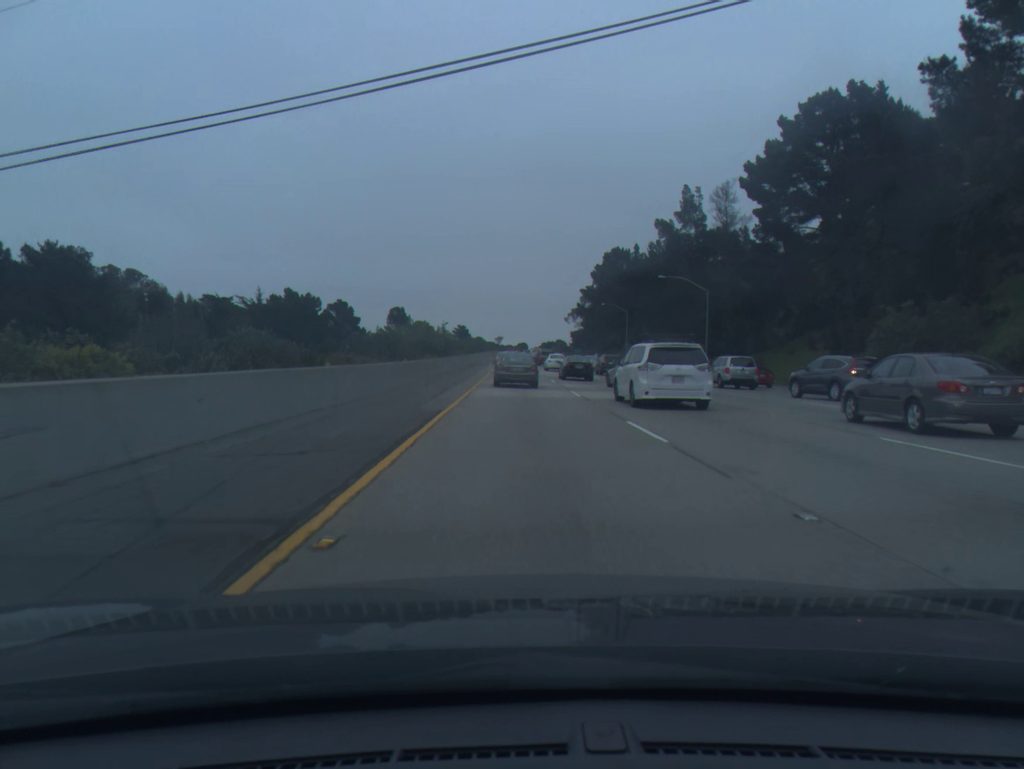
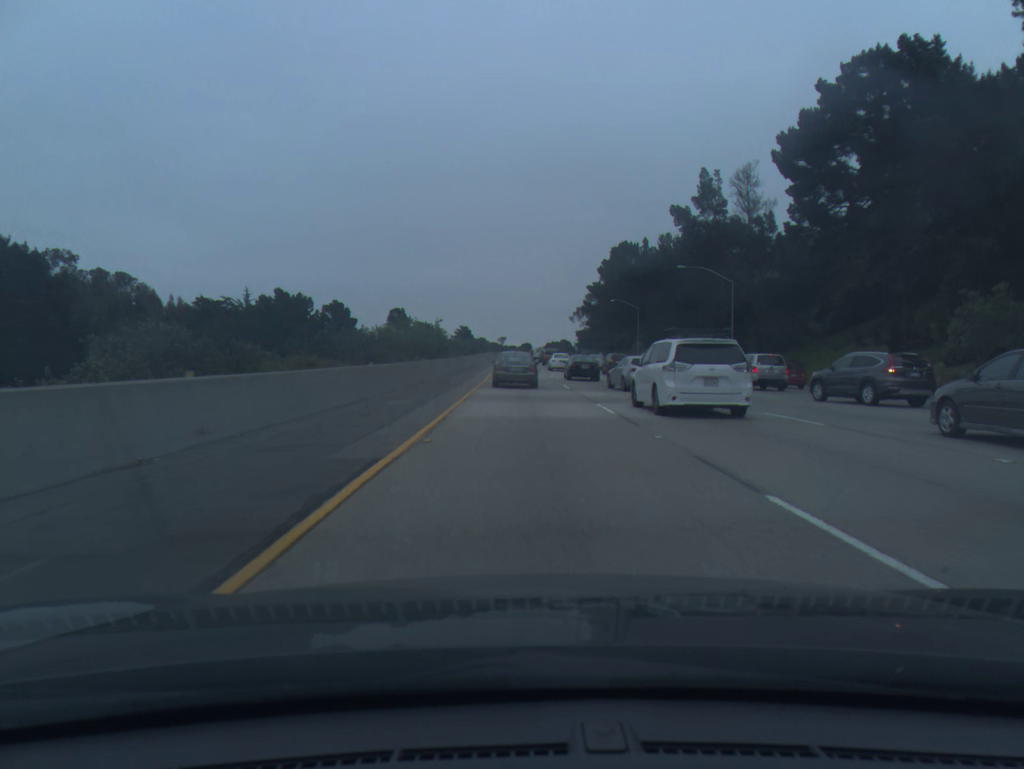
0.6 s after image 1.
(0.0, +8.5) m; 0°
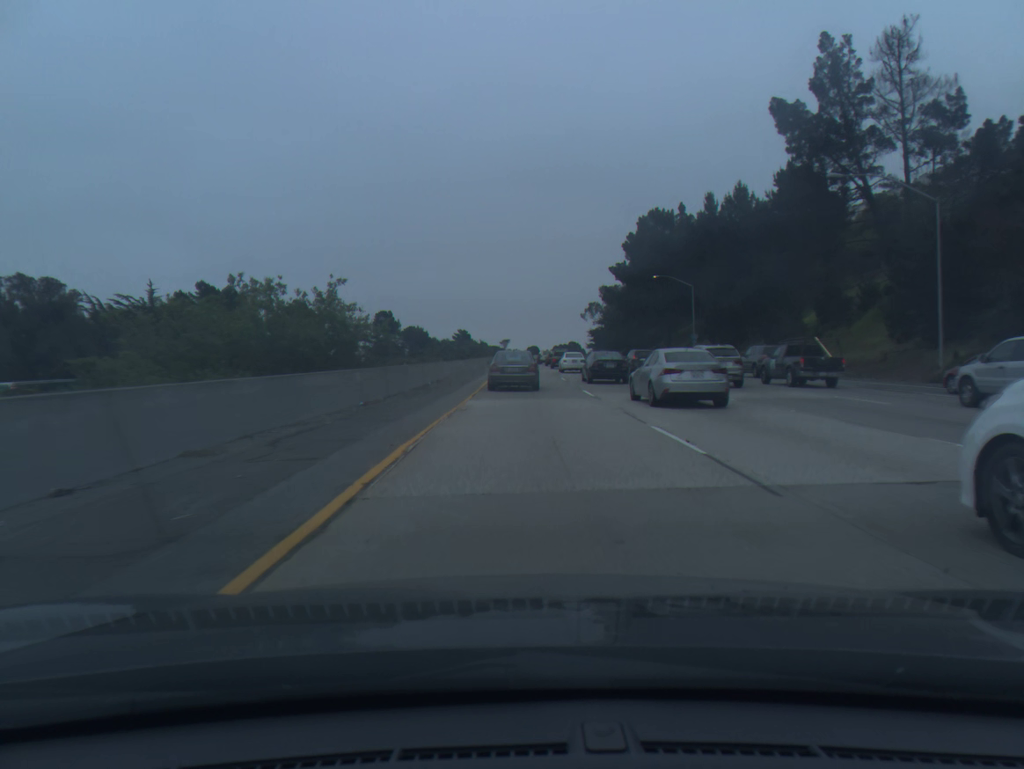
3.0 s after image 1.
(-0.3, +37.0) m; 0°
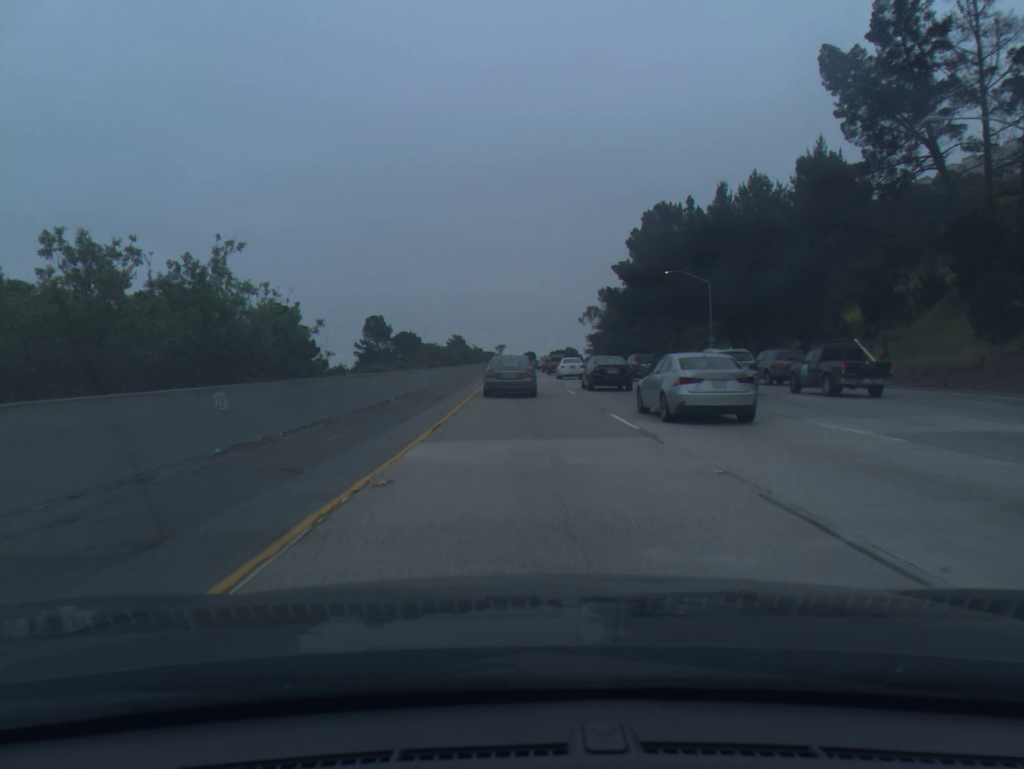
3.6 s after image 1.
(0.0, +9.9) m; 0°
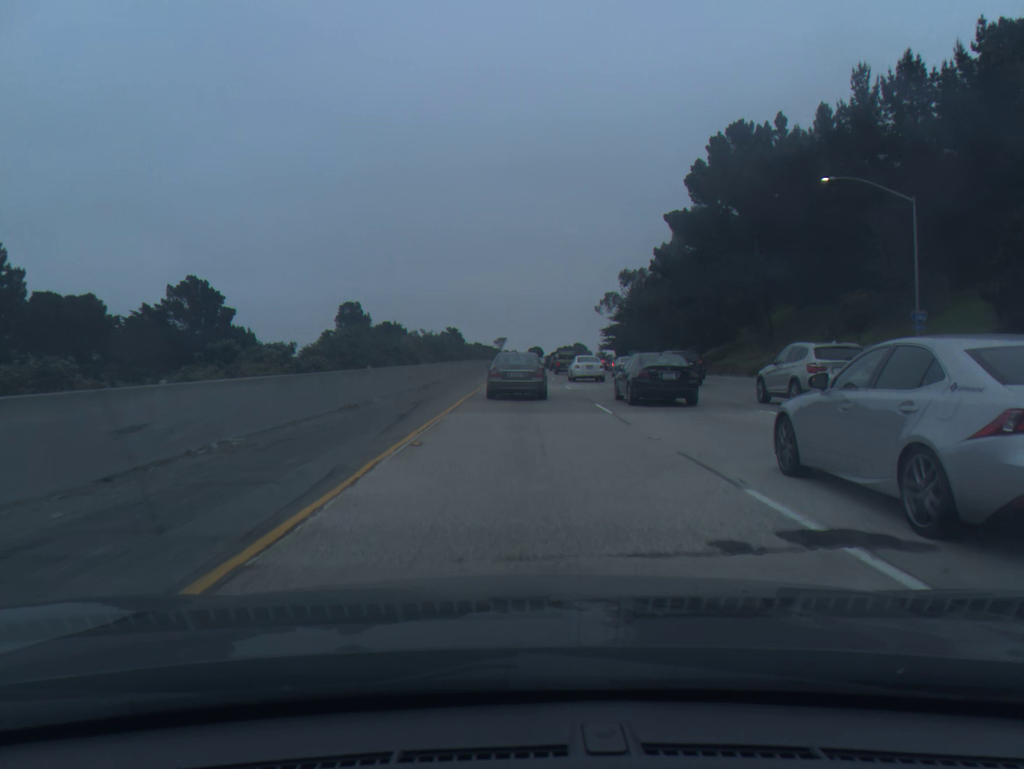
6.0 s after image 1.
(-0.2, +40.4) m; 0°
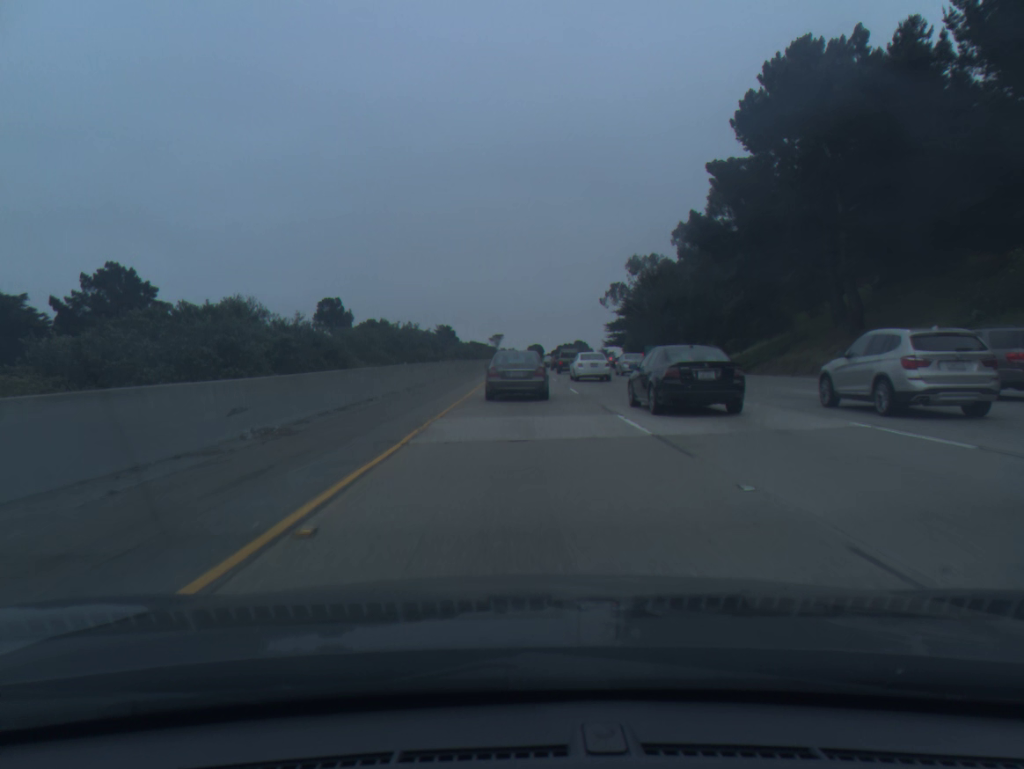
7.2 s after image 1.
(0.0, +20.1) m; 0°
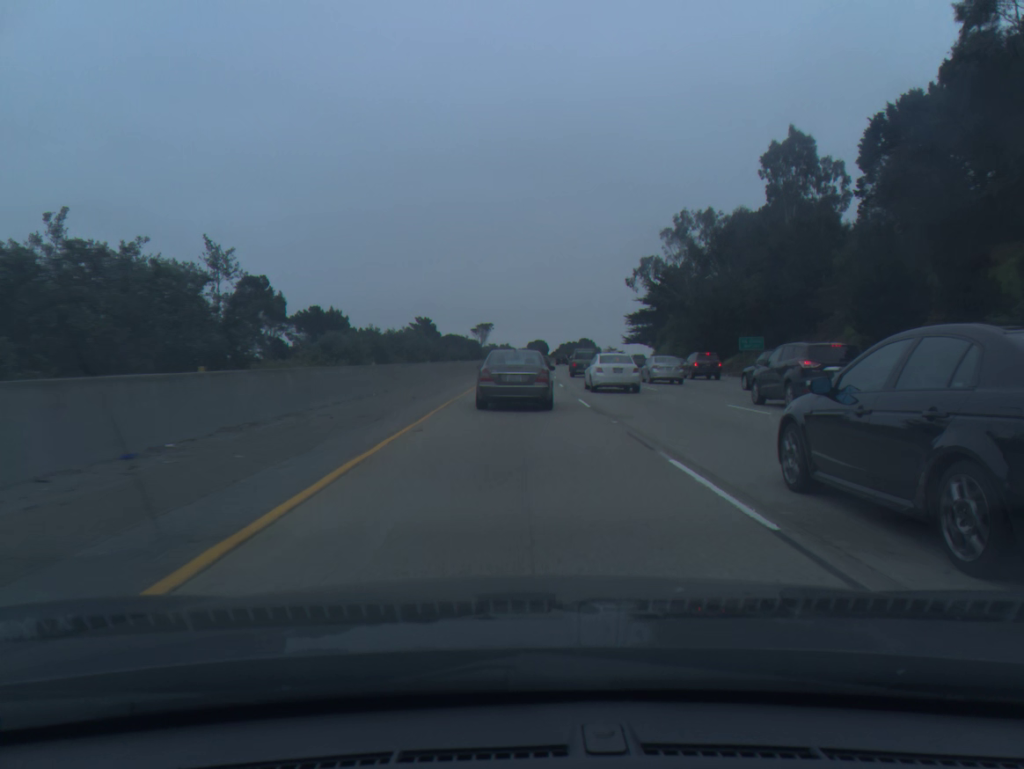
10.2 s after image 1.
(+0.1, +50.9) m; 0°
